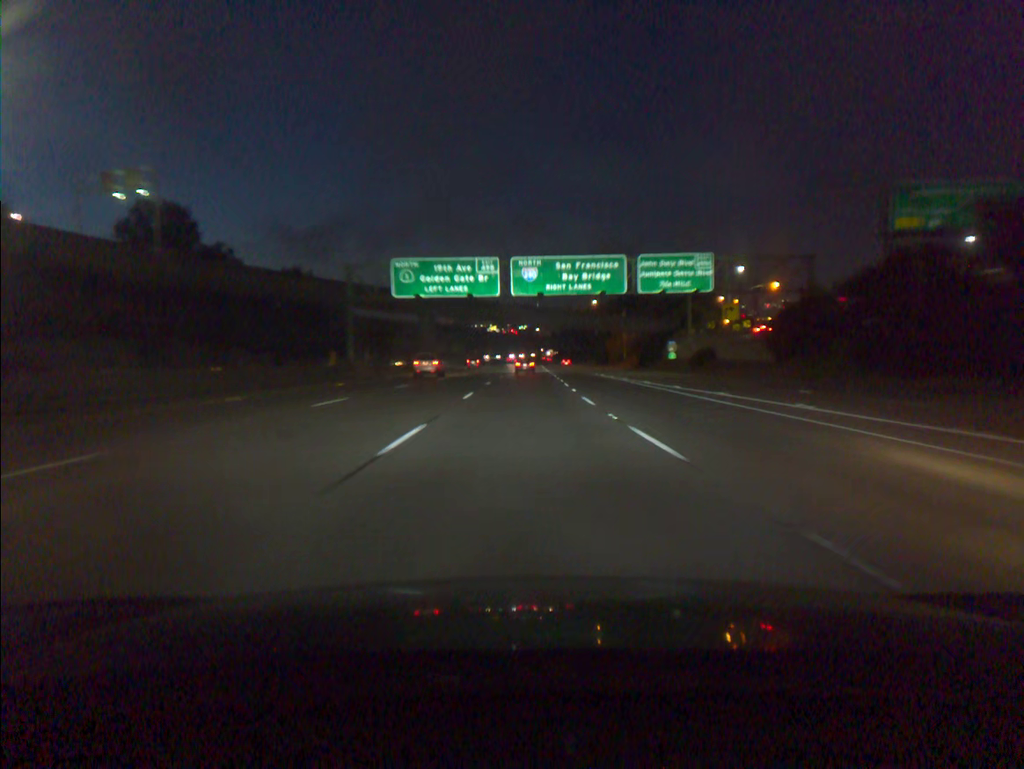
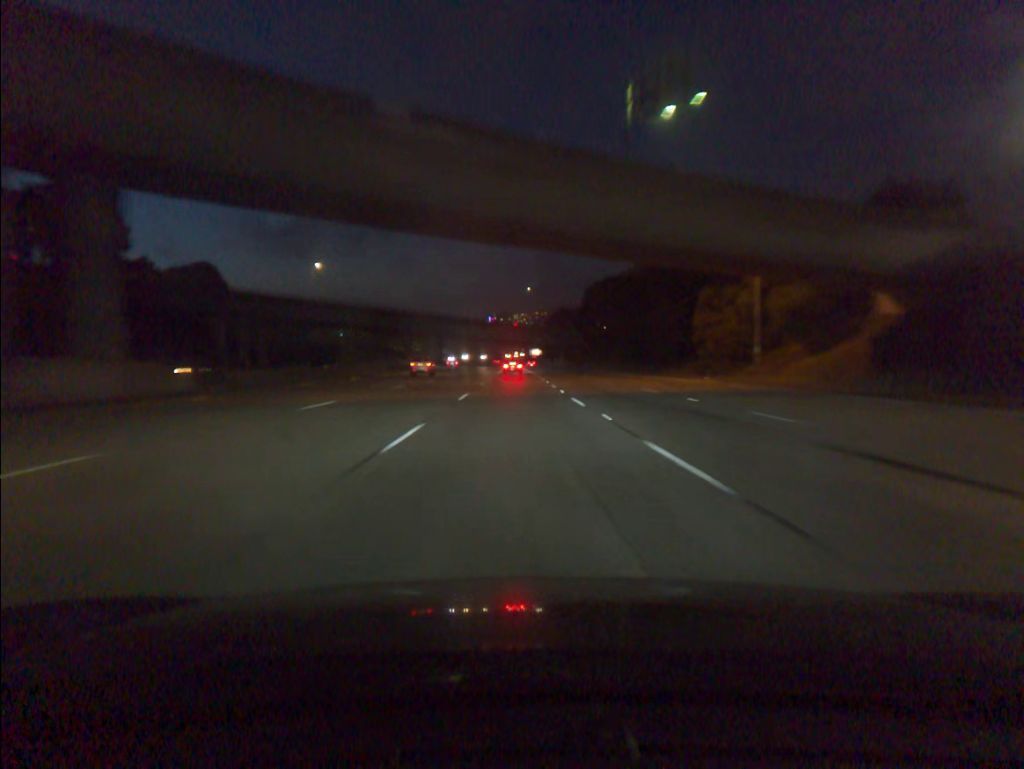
(+1.2, +85.1) m; +2°
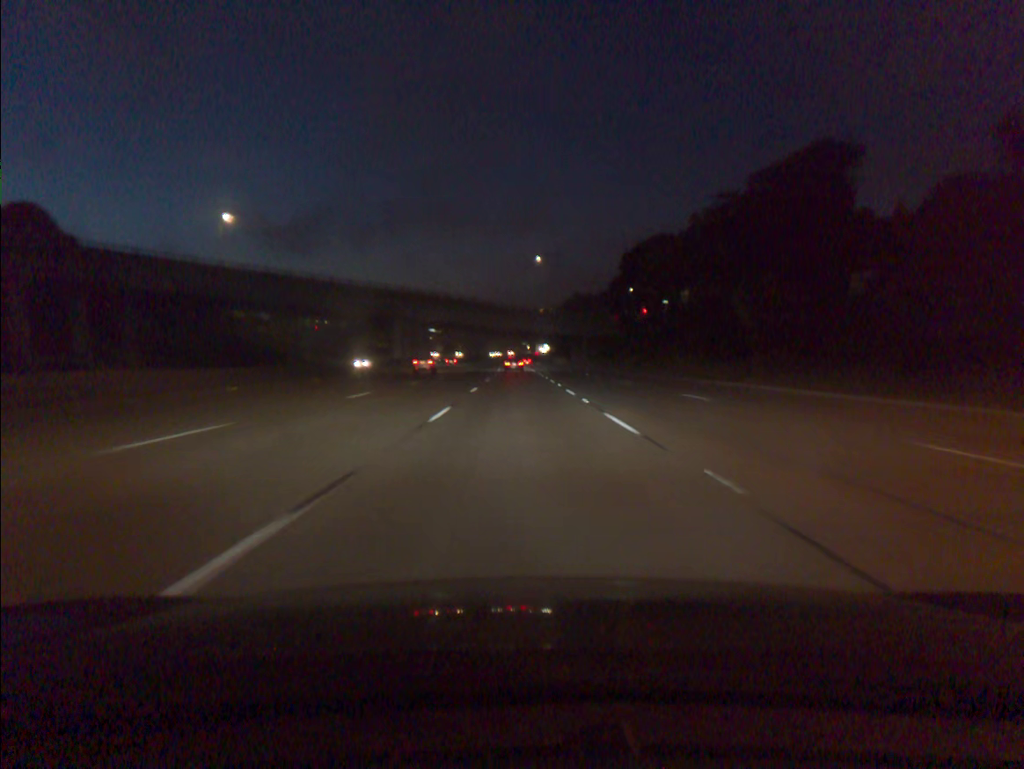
(-0.2, +52.3) m; 0°
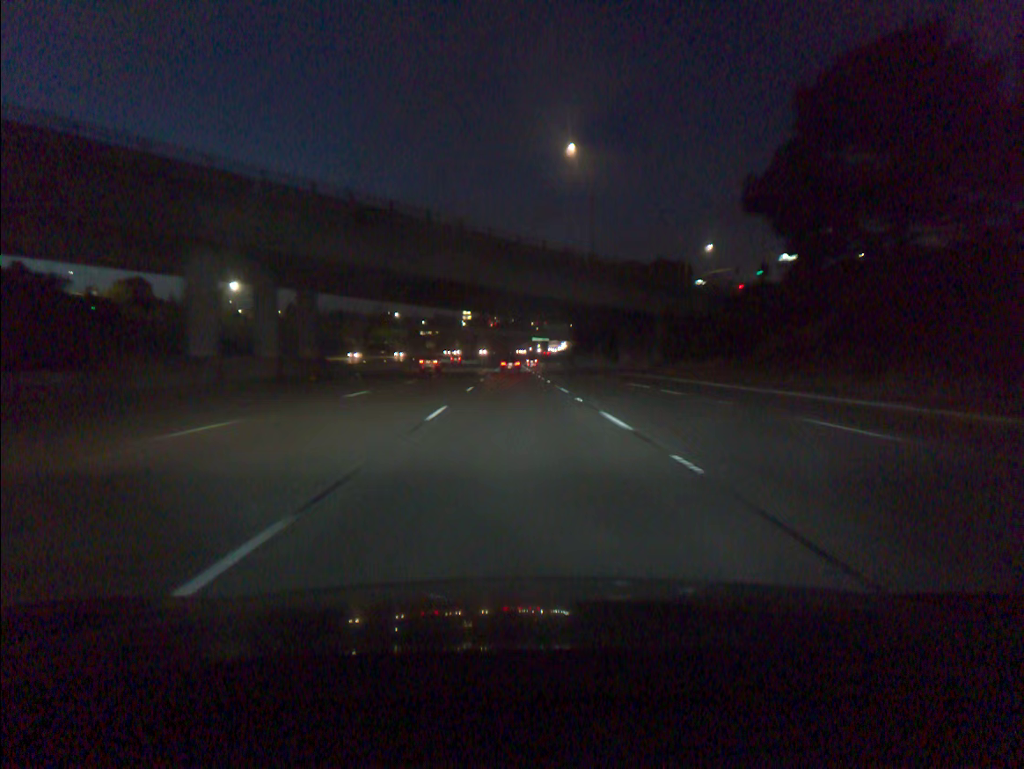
(-0.1, +70.6) m; -1°
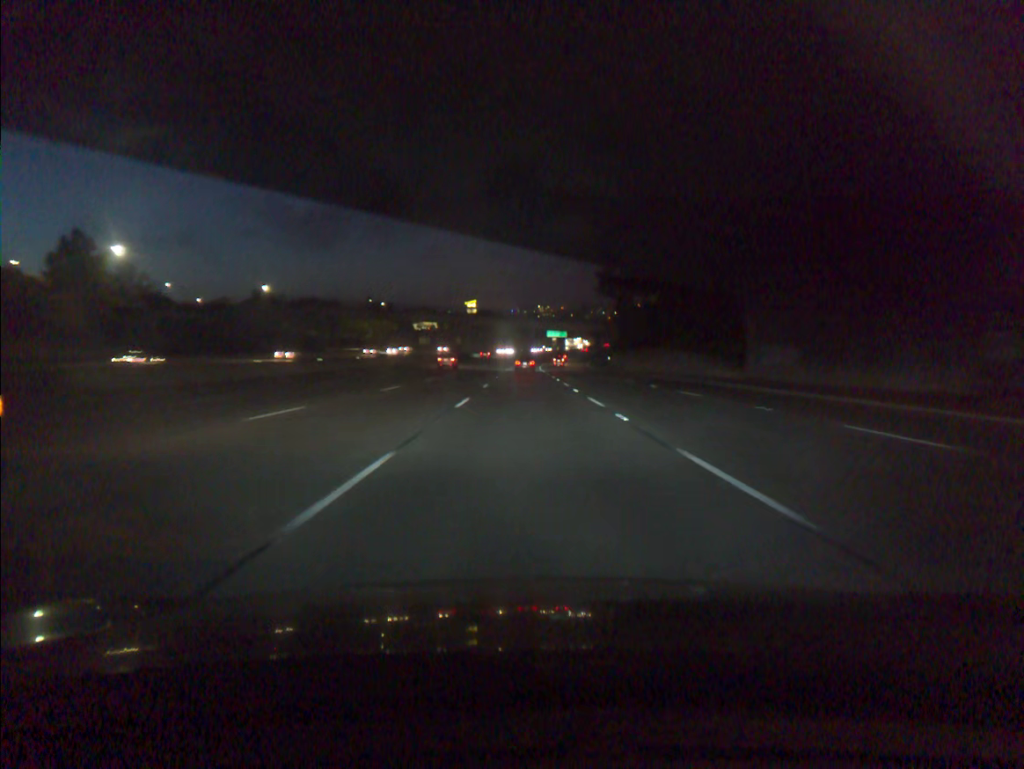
(-0.6, +53.0) m; -1°
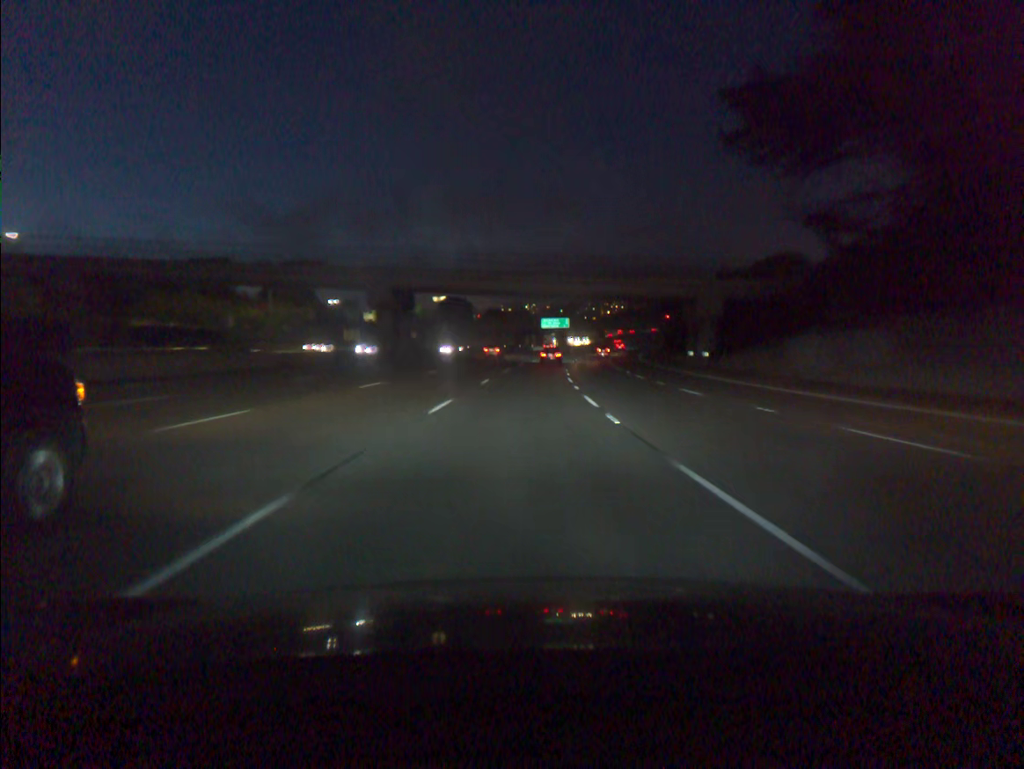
(+0.8, +88.5) m; +1°
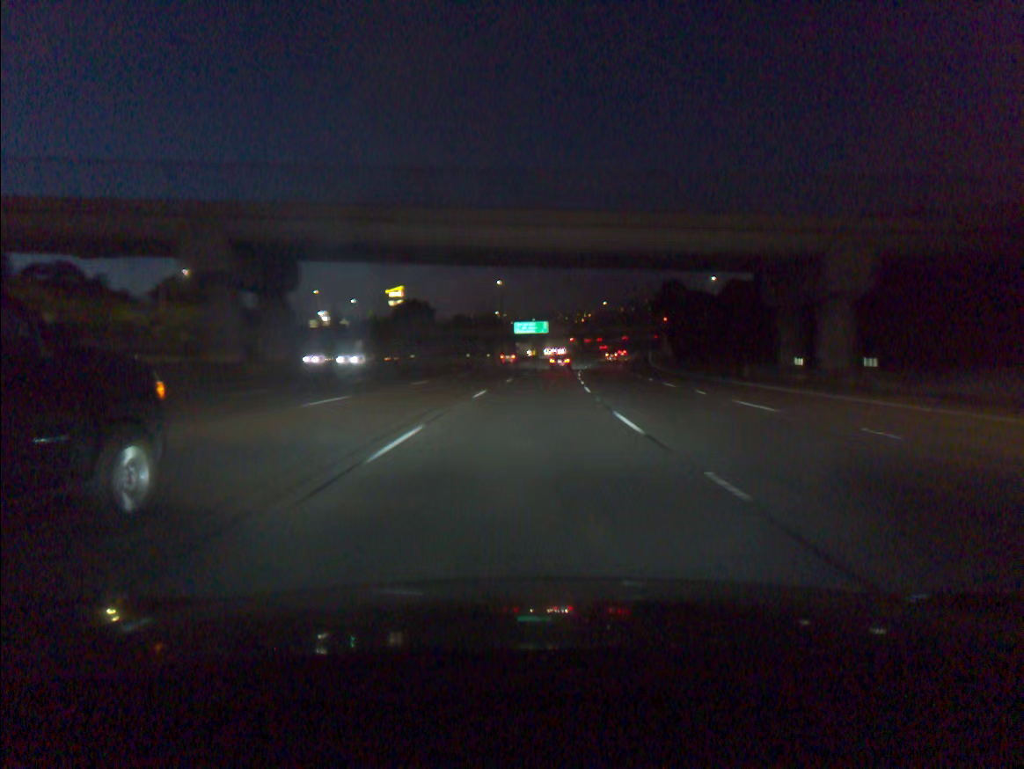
(+0.5, +35.5) m; +2°
